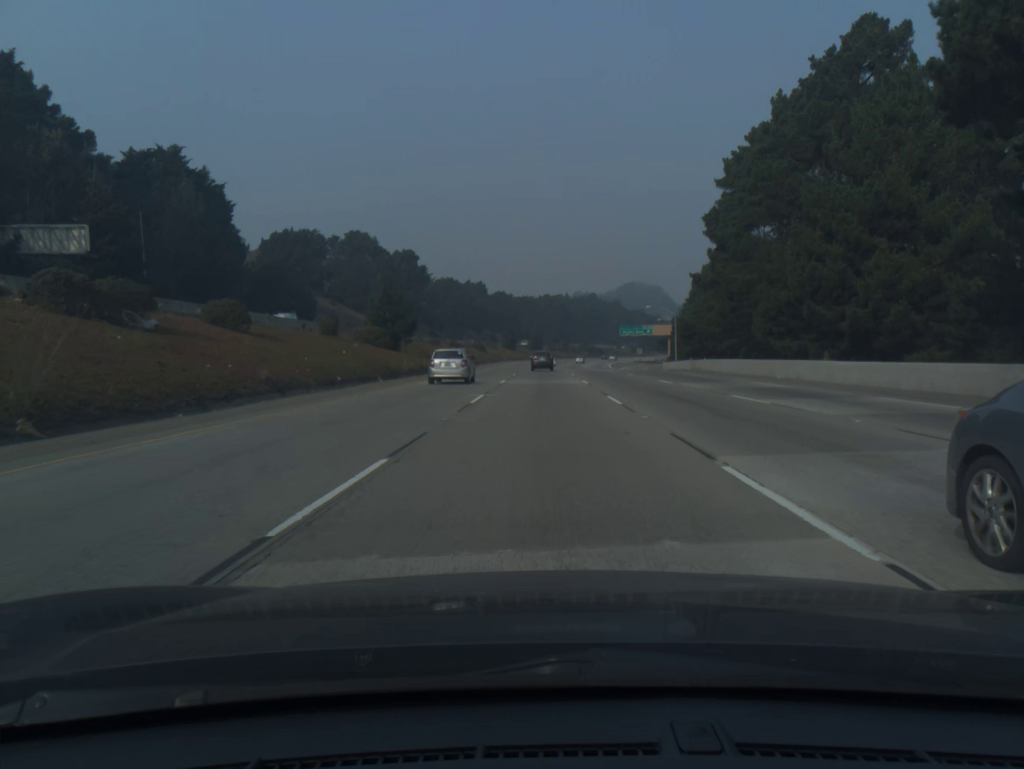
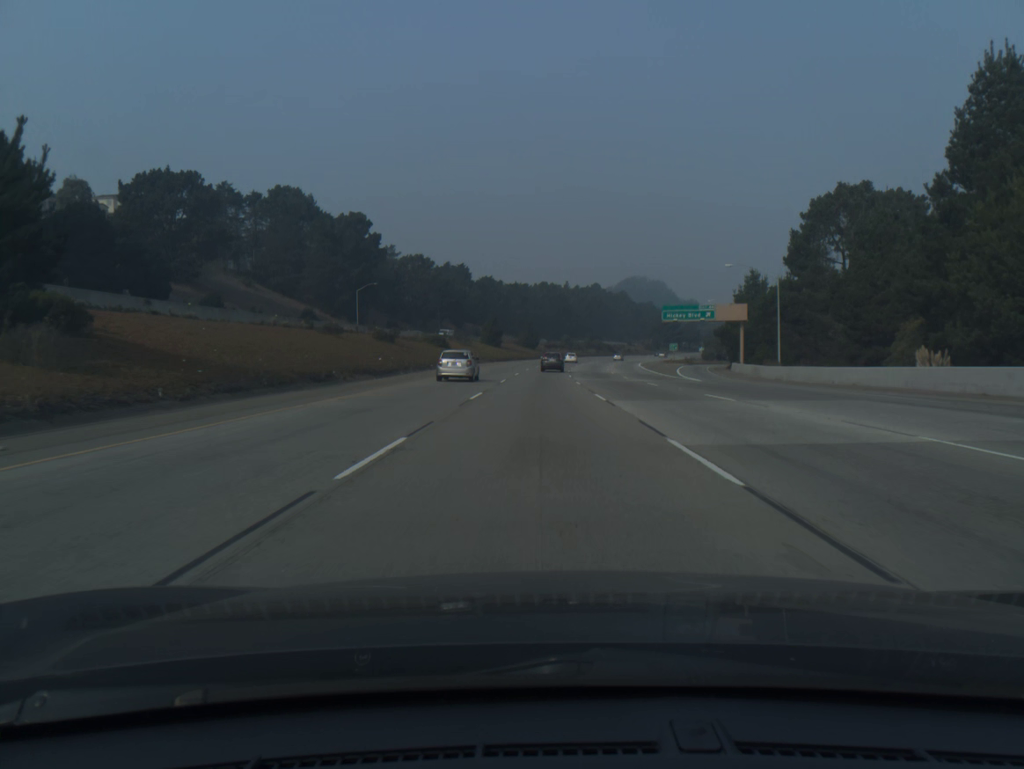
(+0.2, +55.7) m; 0°
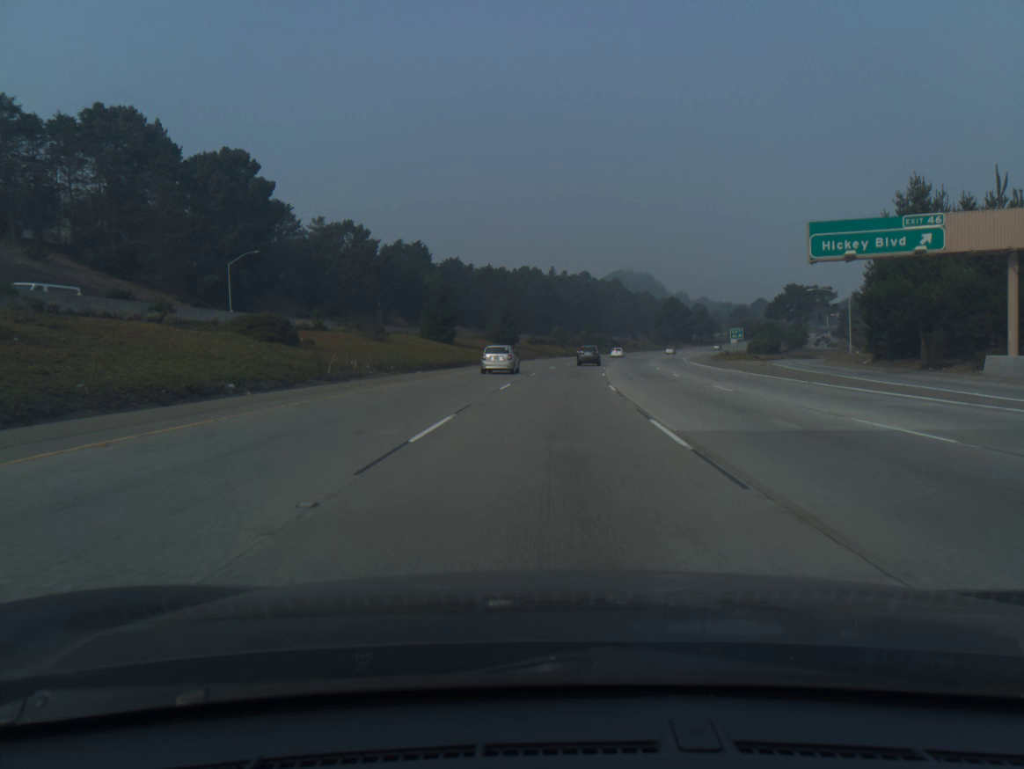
(+0.2, +55.5) m; +1°
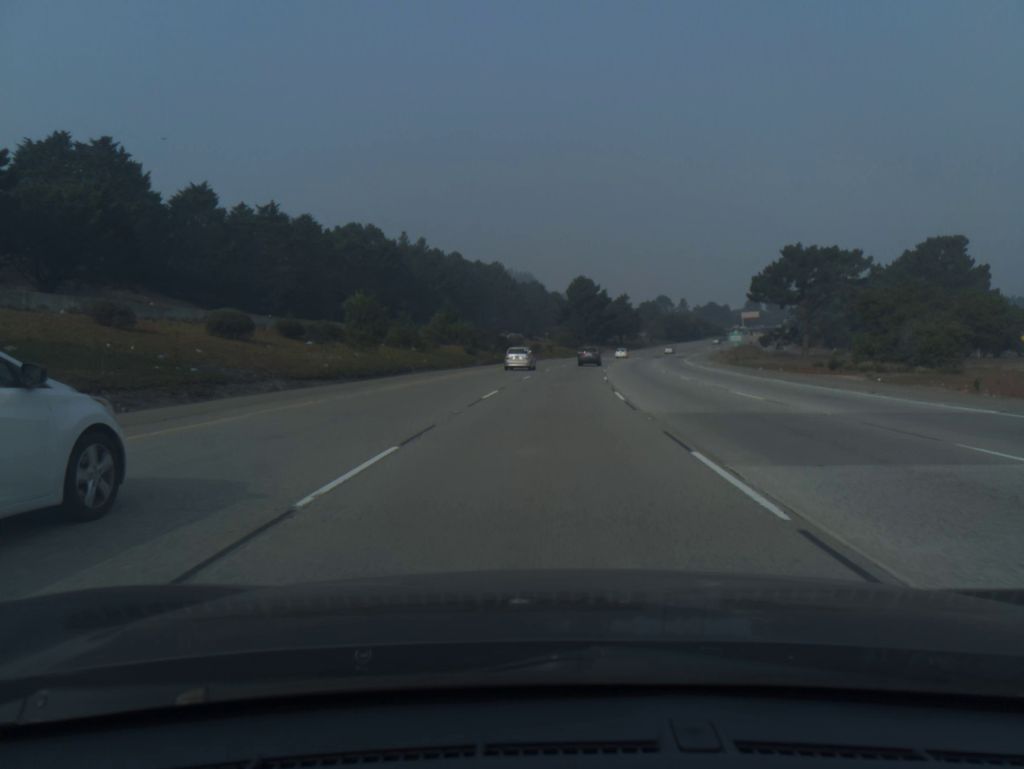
(+7.1, +91.7) m; +9°
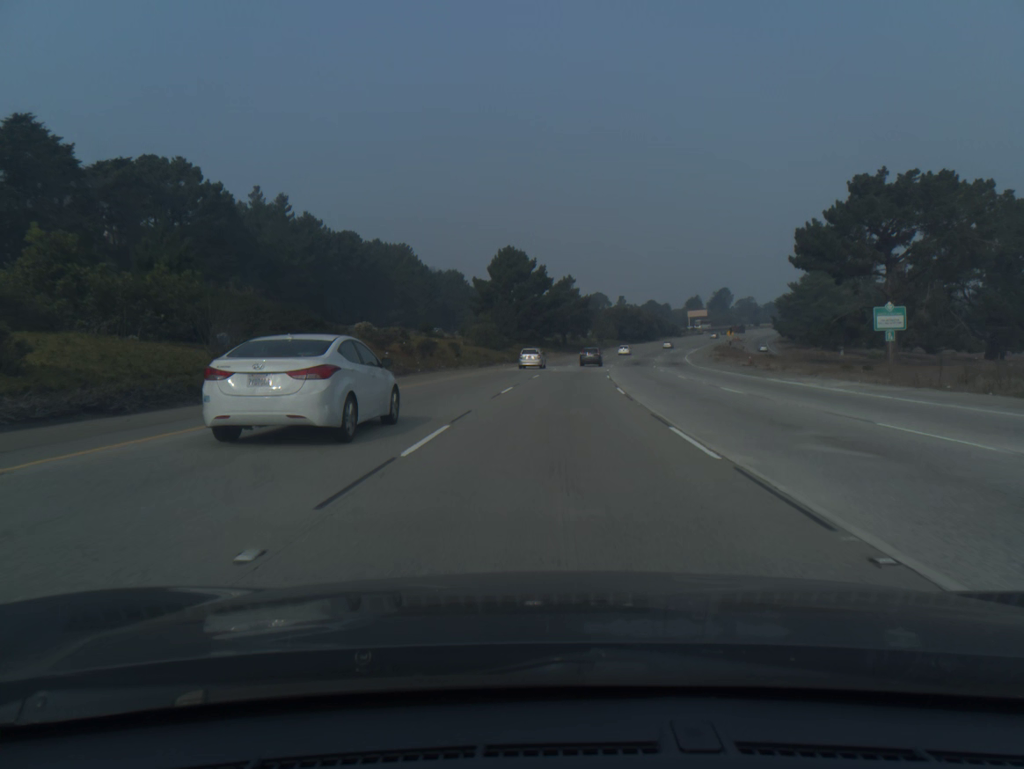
(+2.5, +54.9) m; +5°
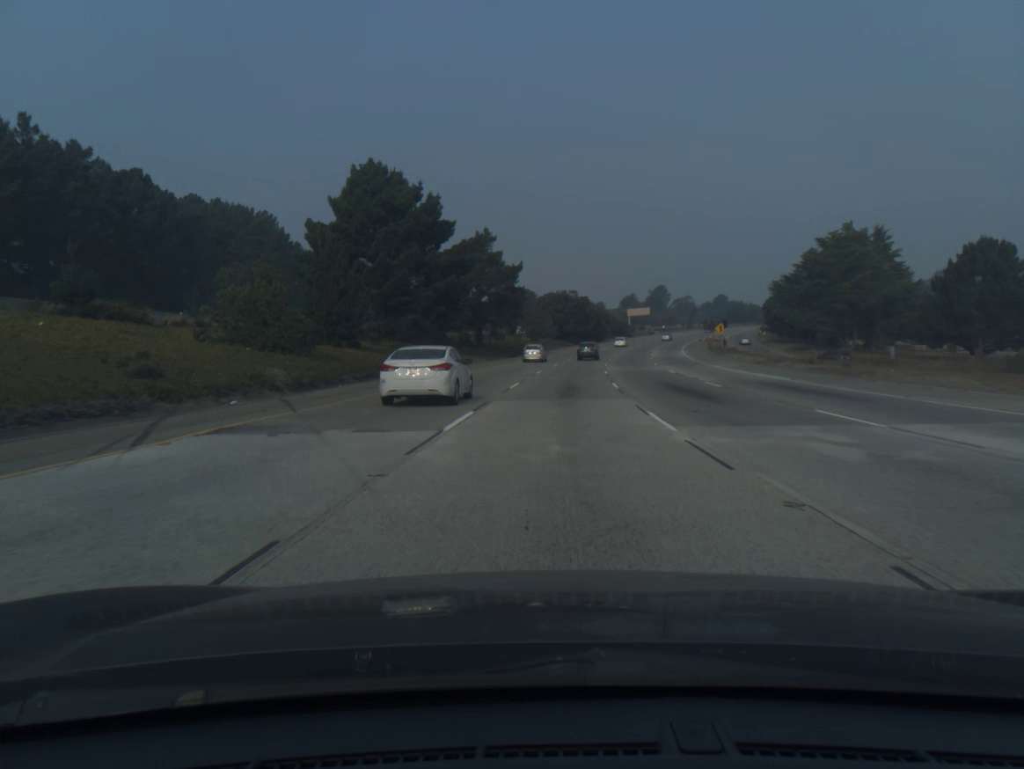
(+2.6, +55.0) m; +6°
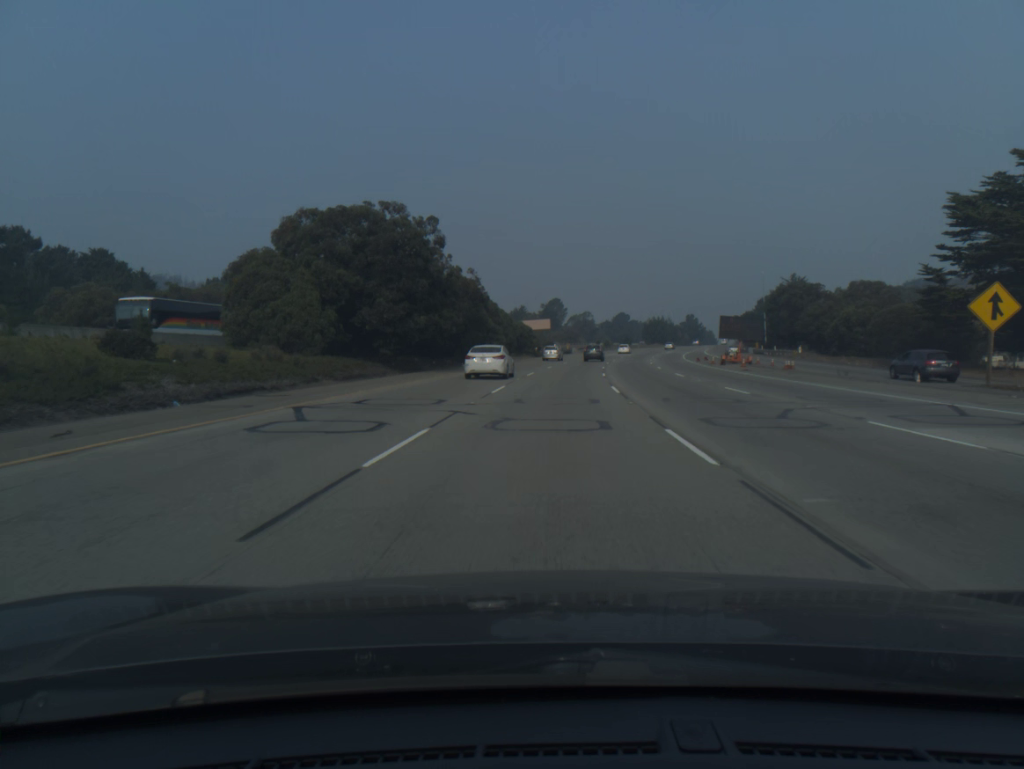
(+7.0, +91.3) m; +9°
